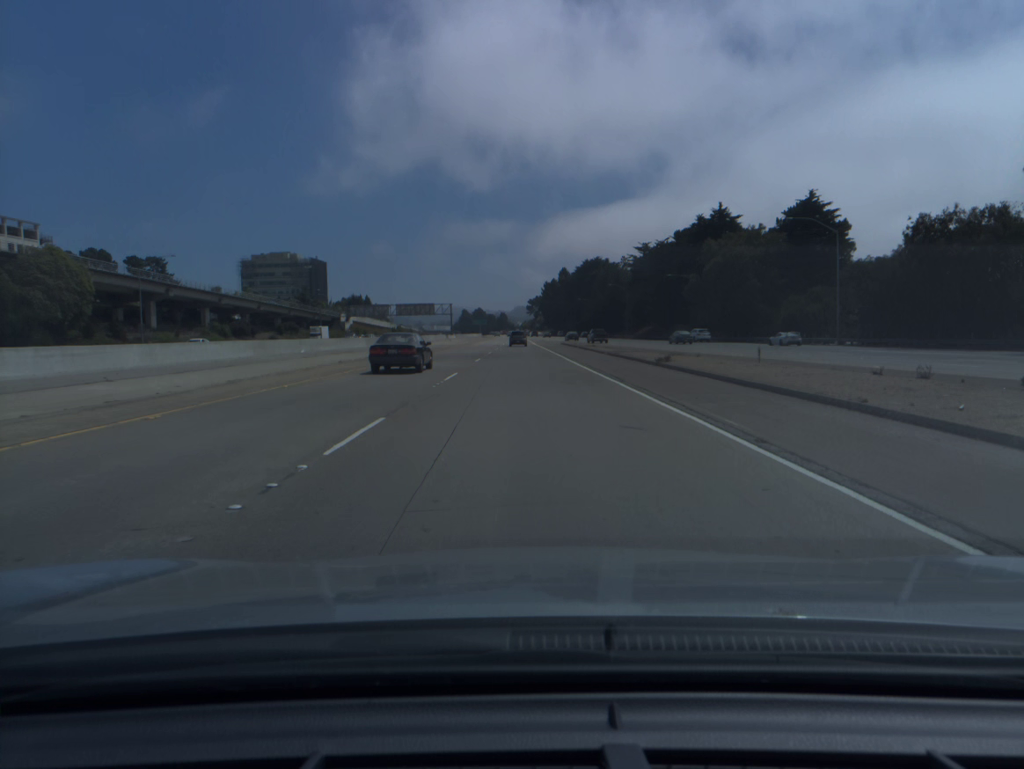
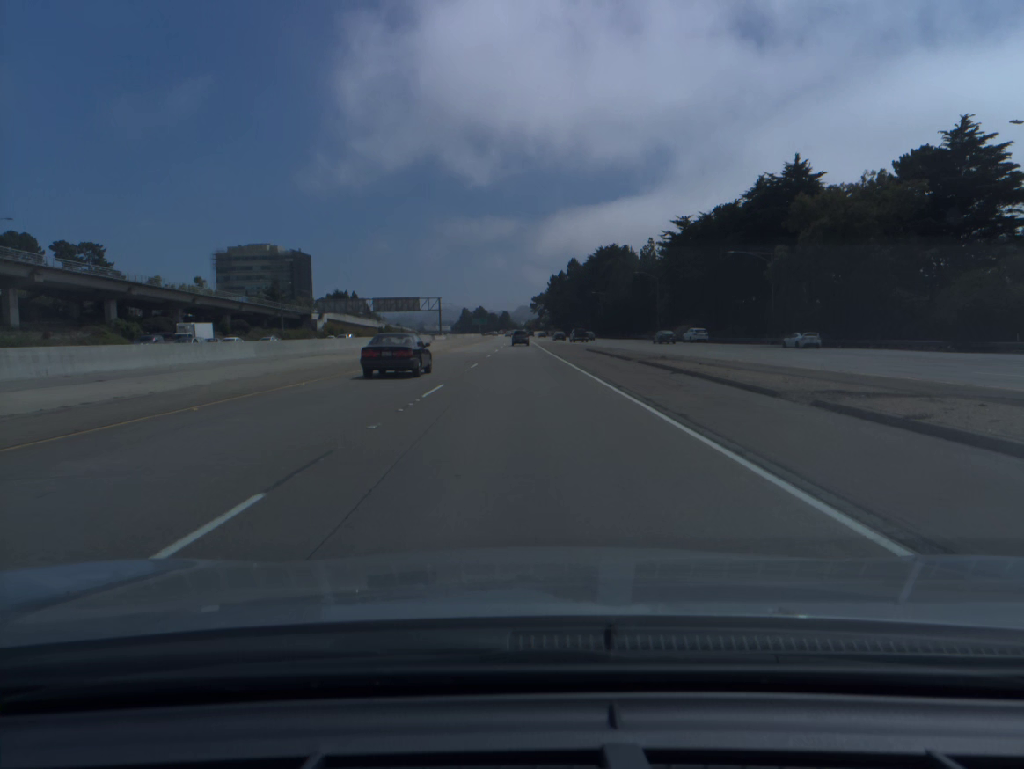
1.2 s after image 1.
(-0.1, +35.2) m; 0°
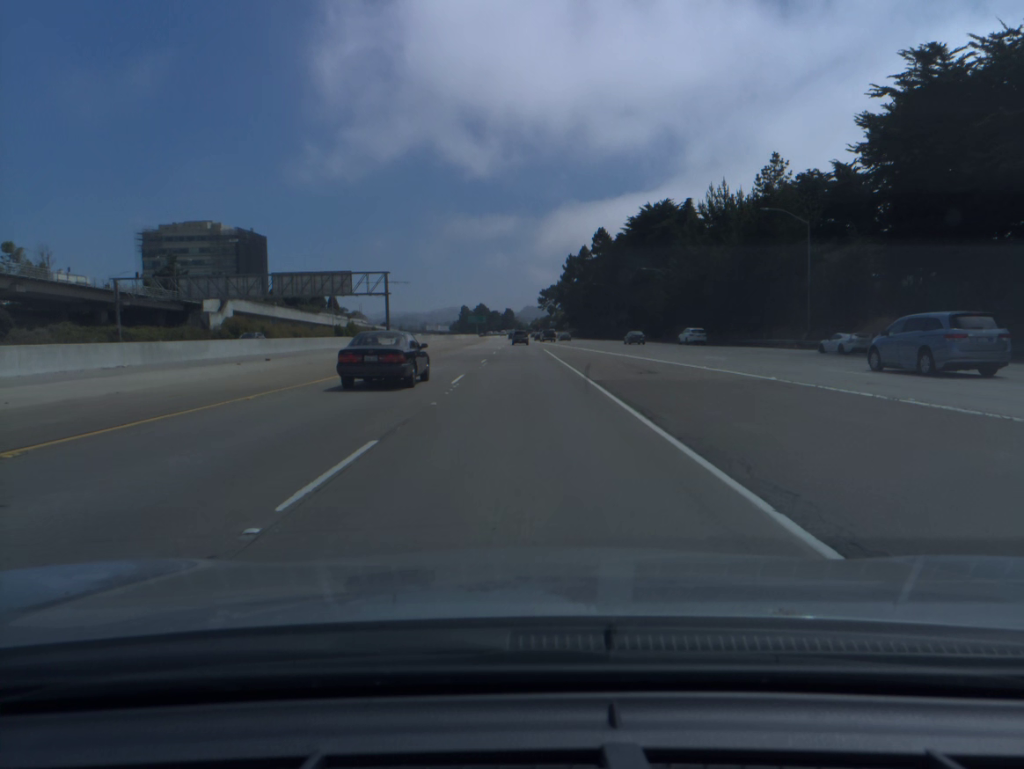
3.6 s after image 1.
(-0.3, +70.5) m; 0°
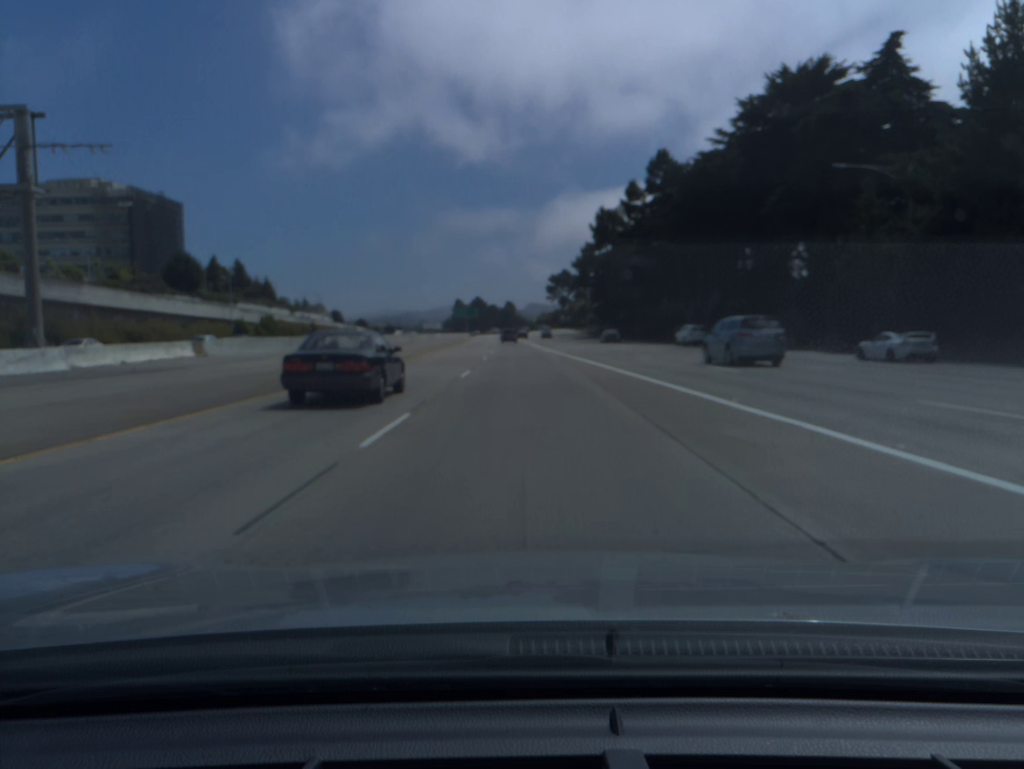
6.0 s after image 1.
(-0.1, +70.5) m; 0°
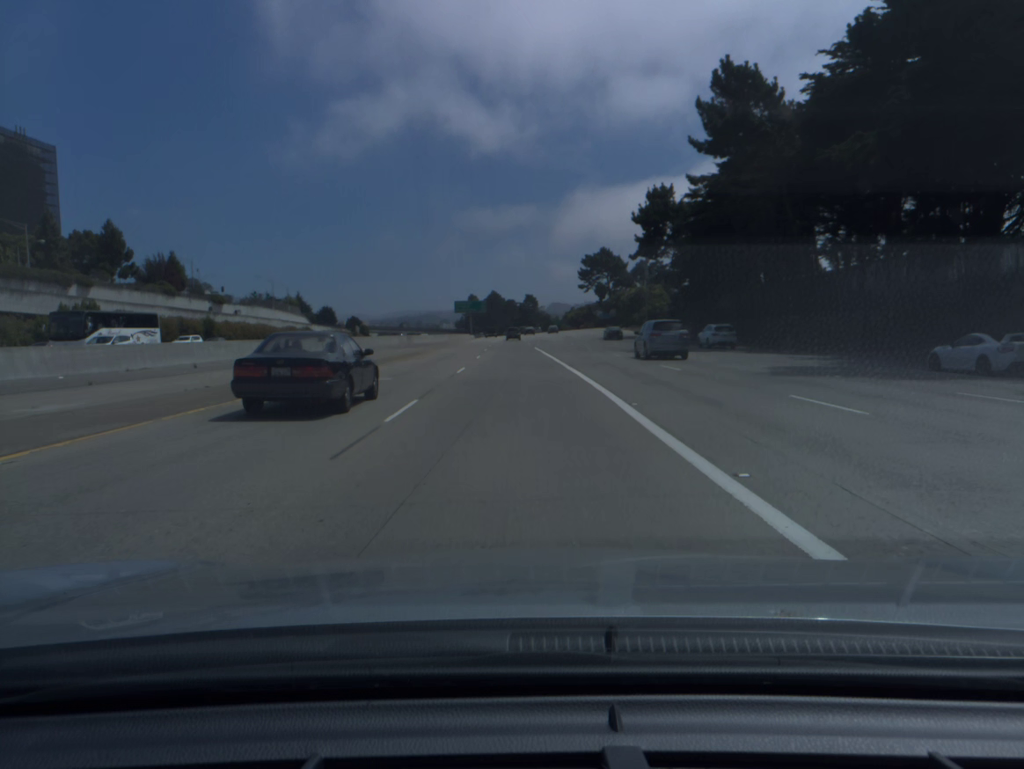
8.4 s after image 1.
(-0.5, +70.3) m; -2°
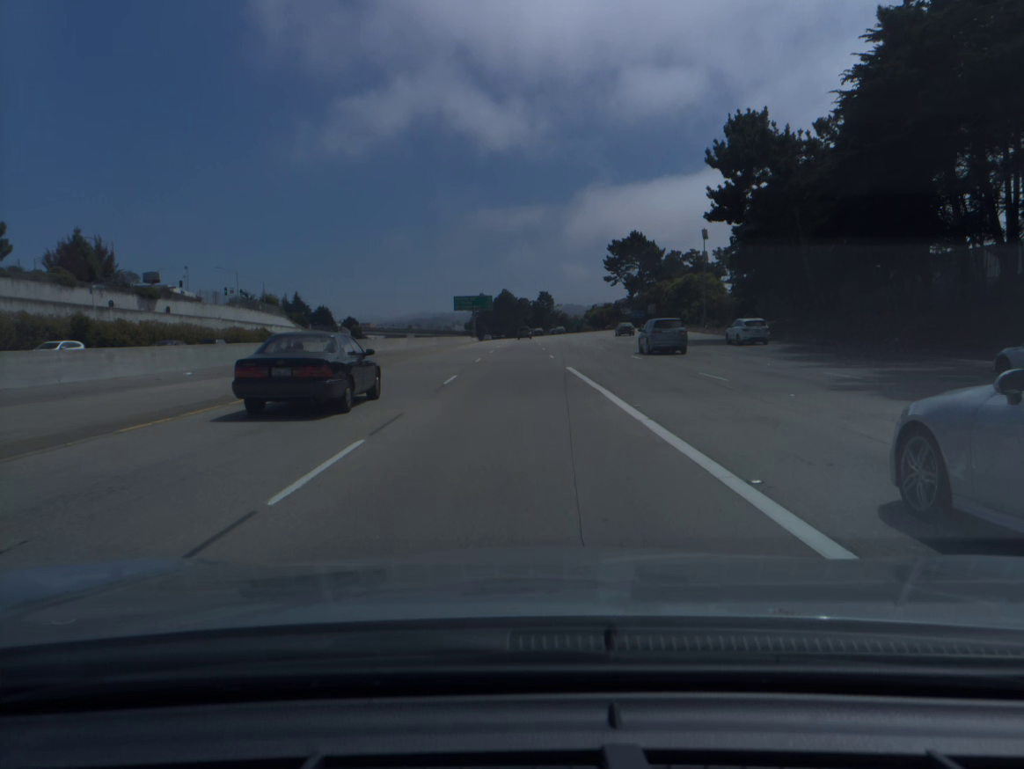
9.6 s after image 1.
(-0.3, +35.1) m; -1°
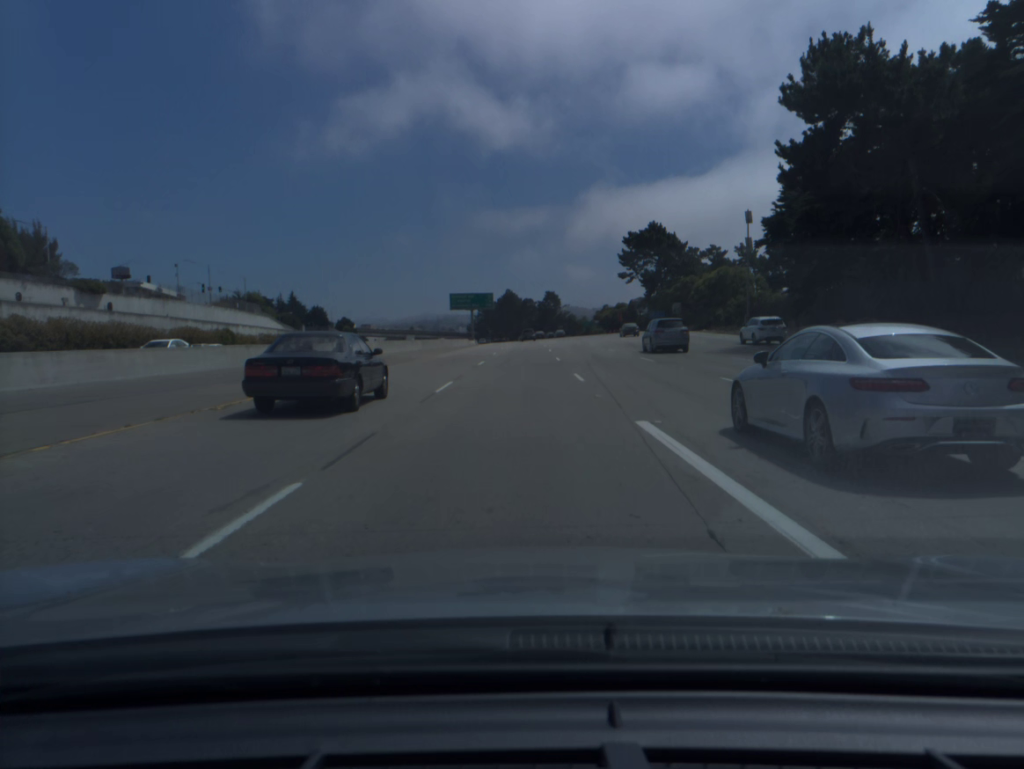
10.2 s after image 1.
(0.0, +17.5) m; 0°
